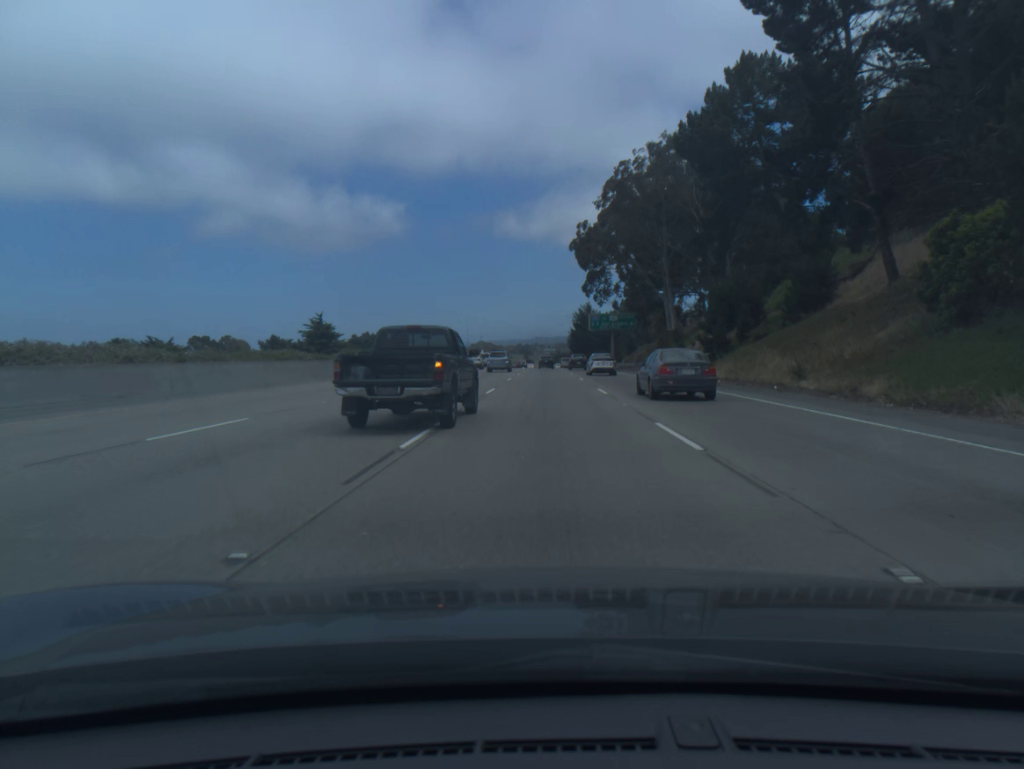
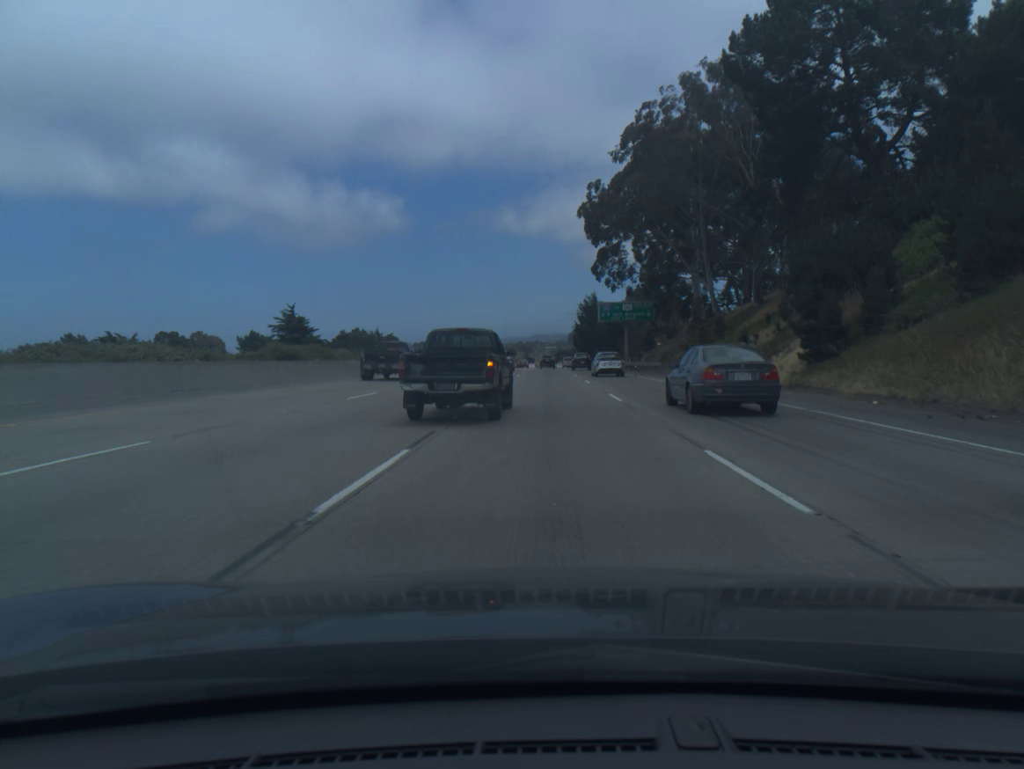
(0.0, +18.4) m; 0°
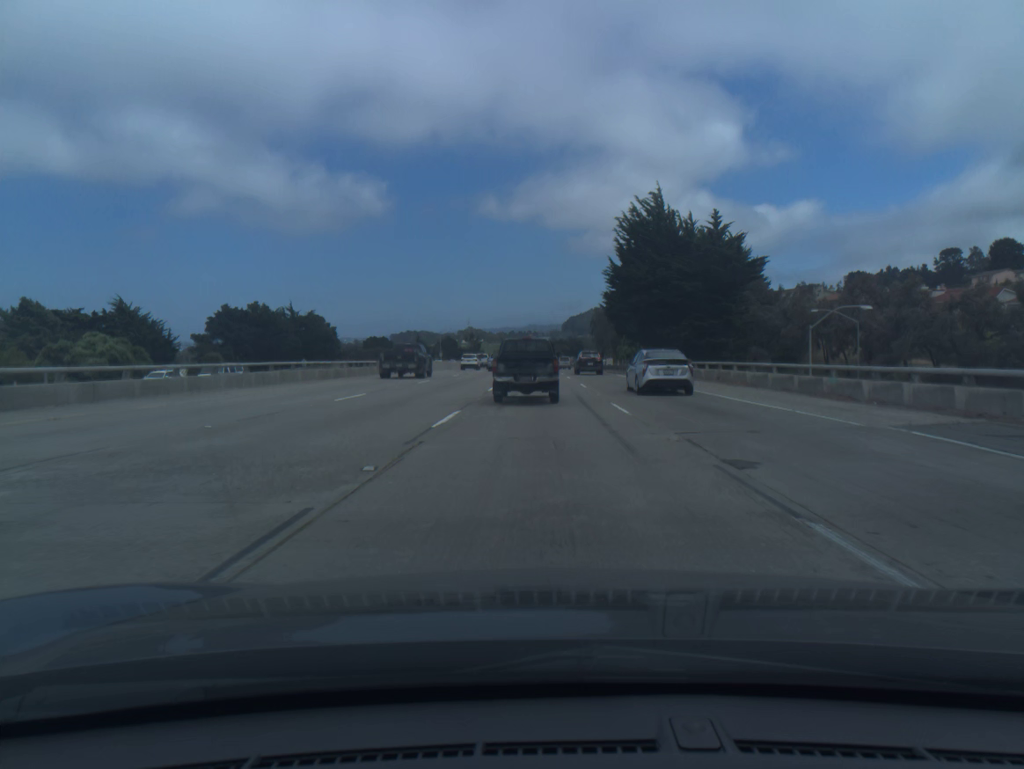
(+0.2, +91.8) m; 0°
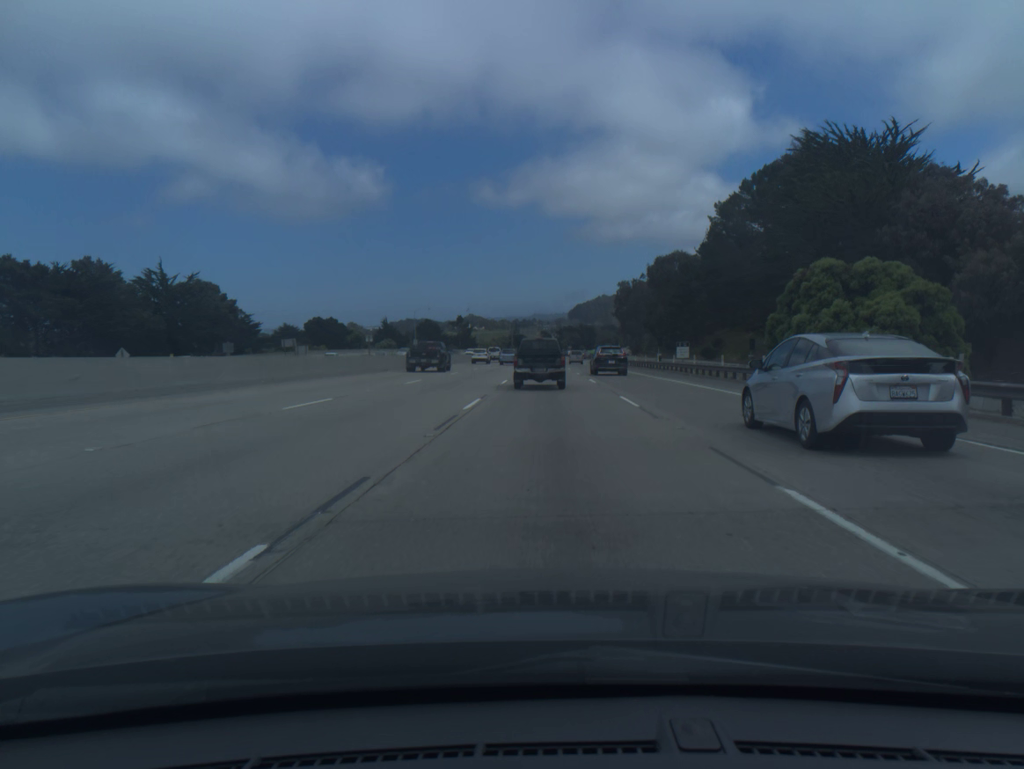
(-0.2, +71.1) m; 0°
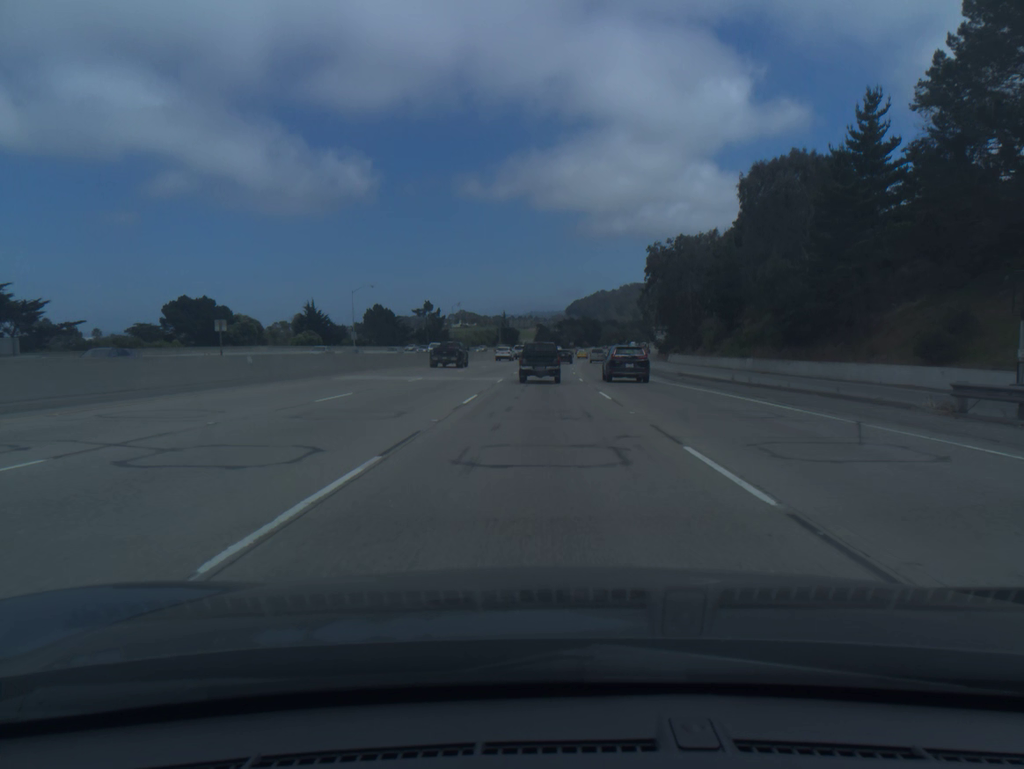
(+0.5, +69.7) m; 0°
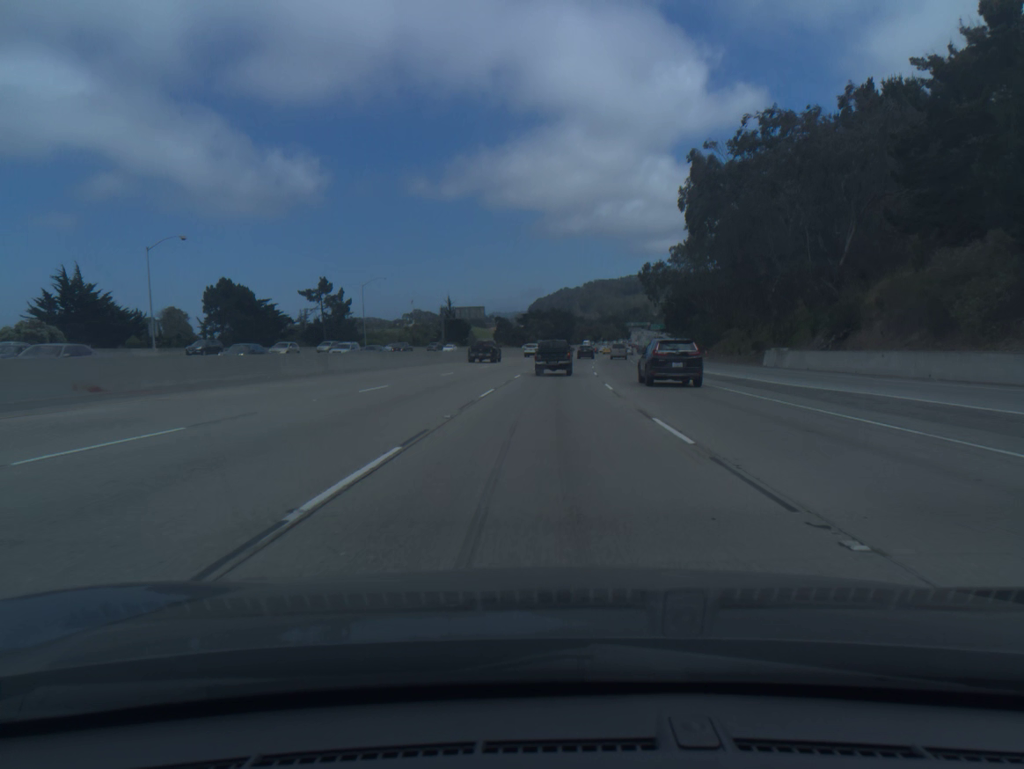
(+0.8, +69.2) m; +2°
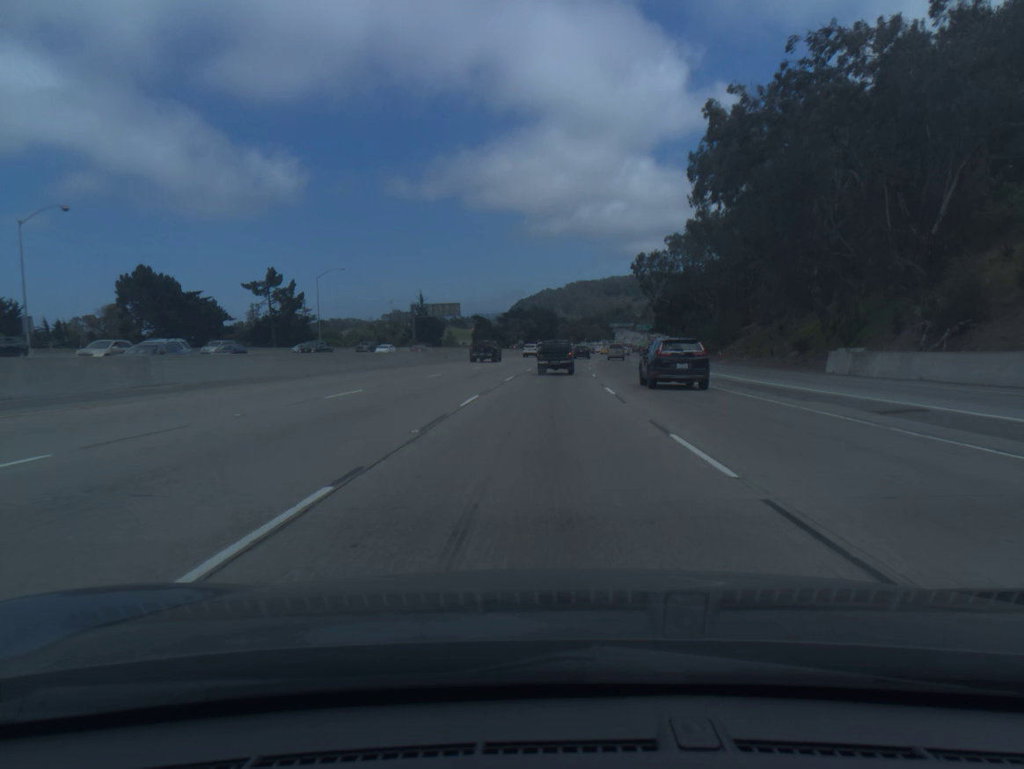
(+0.2, +17.3) m; +1°
